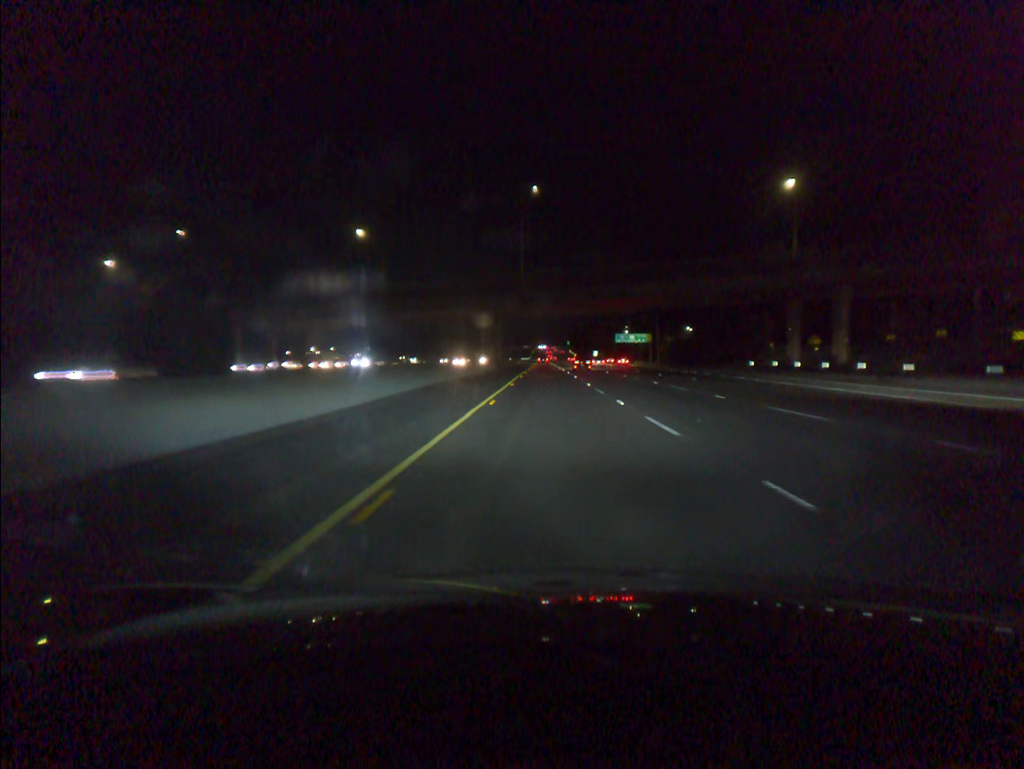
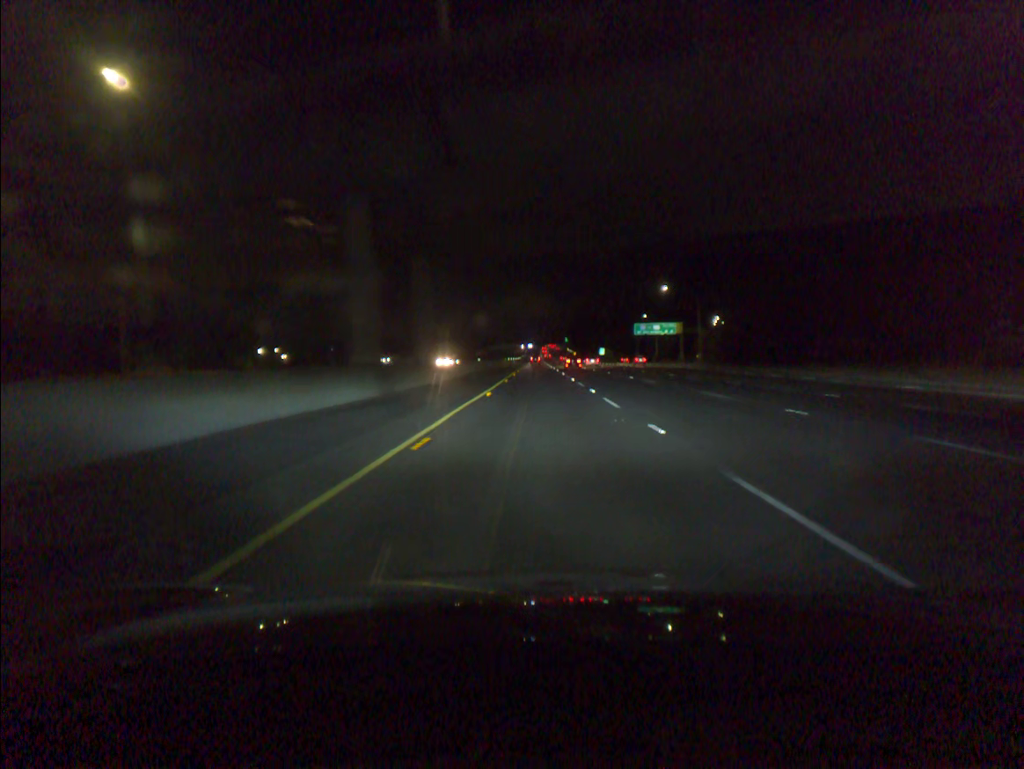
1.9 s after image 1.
(+0.3, +53.5) m; 0°
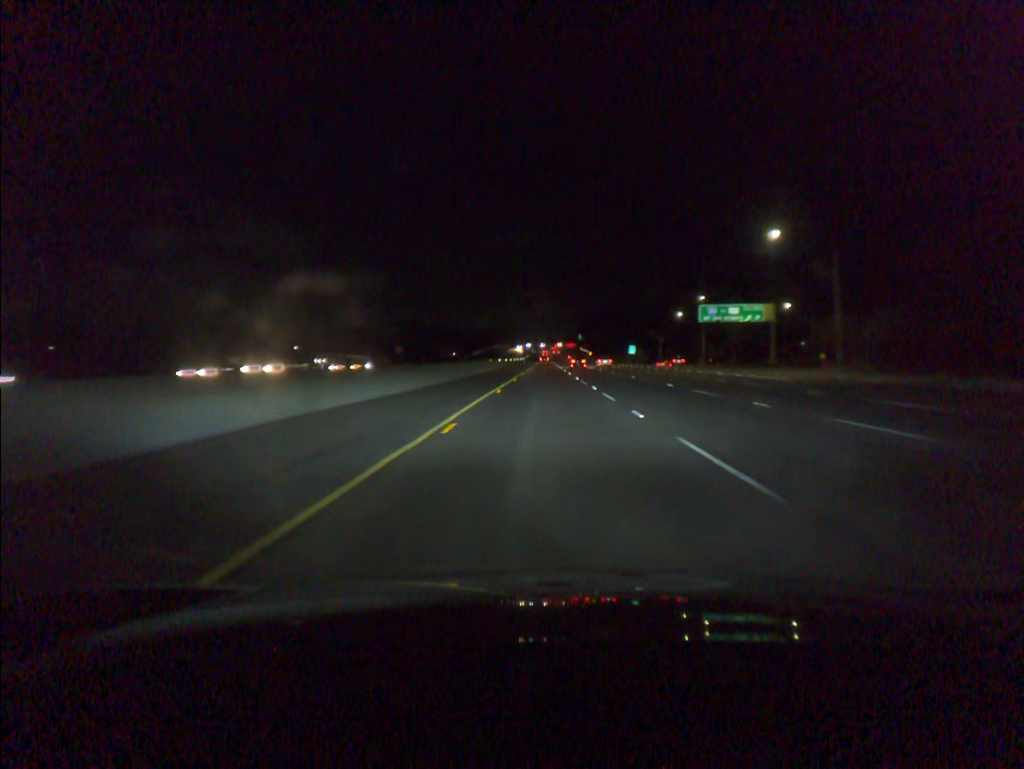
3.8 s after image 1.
(-0.3, +55.8) m; -1°
